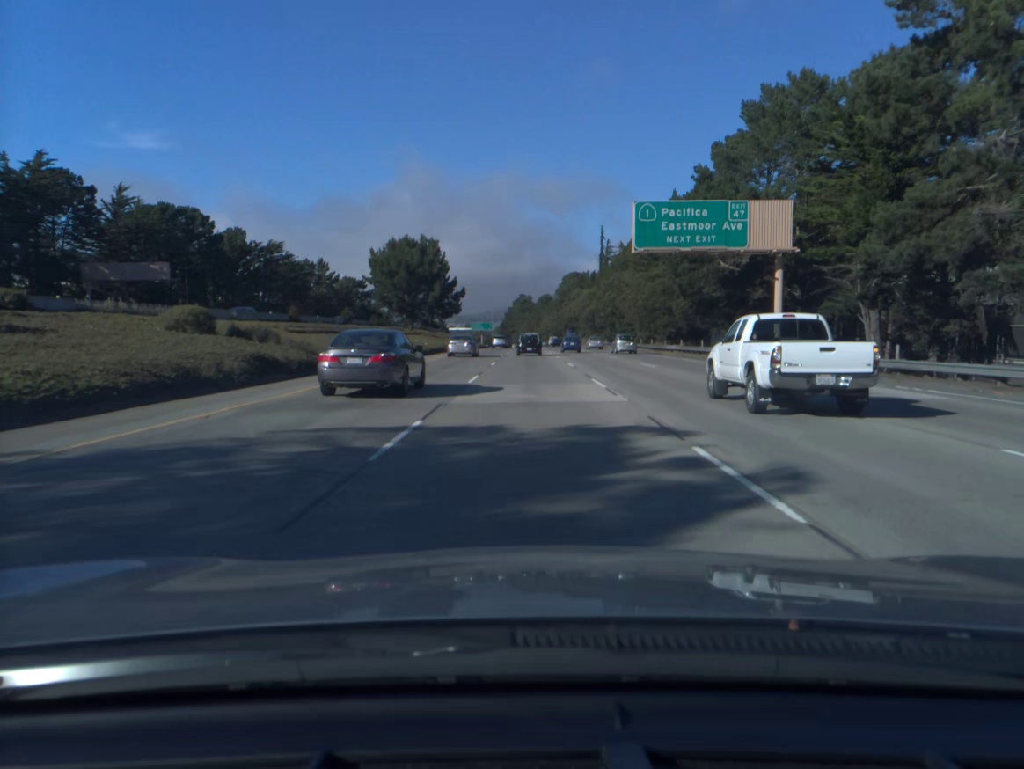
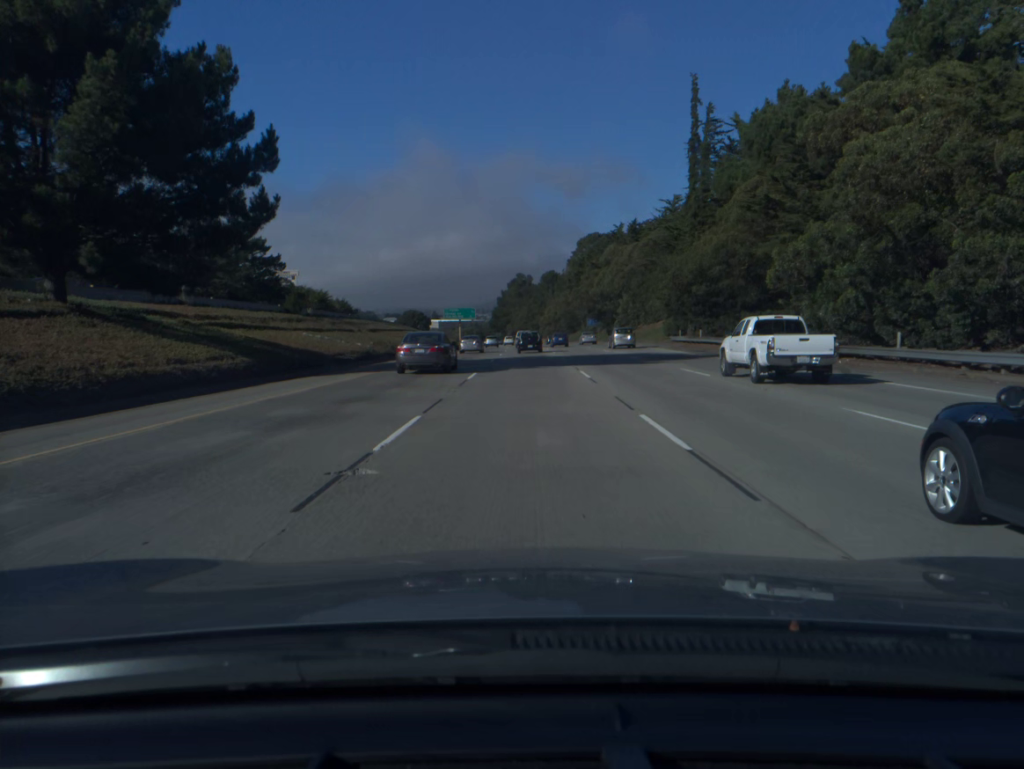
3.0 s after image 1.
(+0.1, +84.2) m; 0°
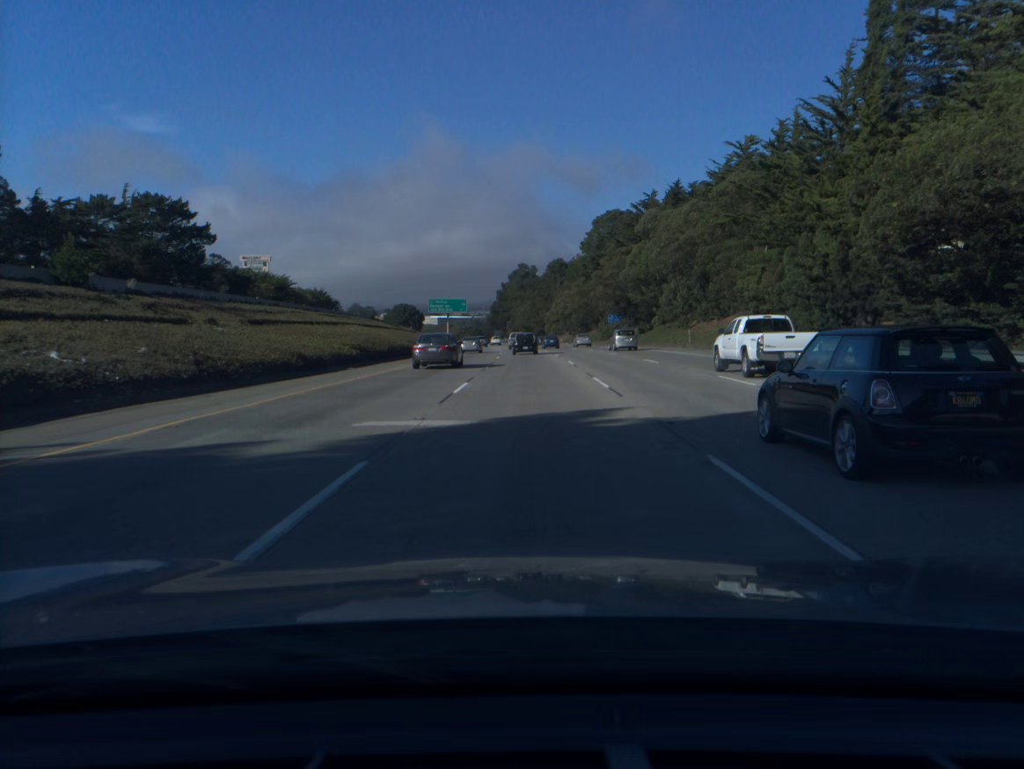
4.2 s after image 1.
(-0.1, +33.9) m; 0°
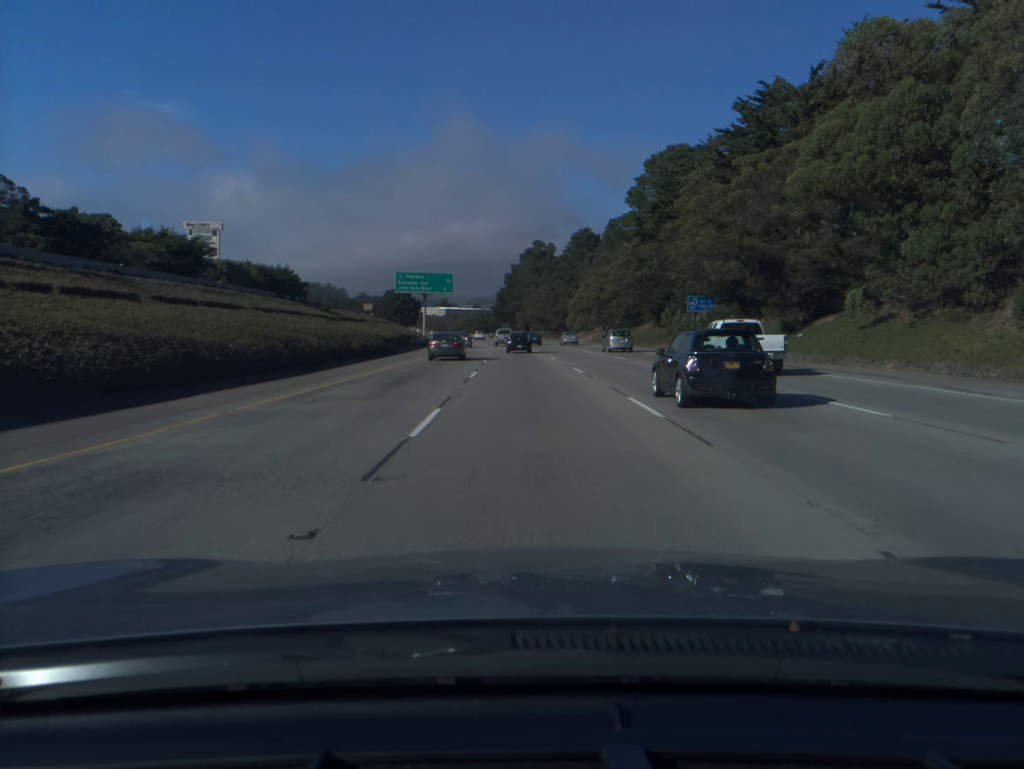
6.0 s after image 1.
(-0.3, +50.4) m; -1°
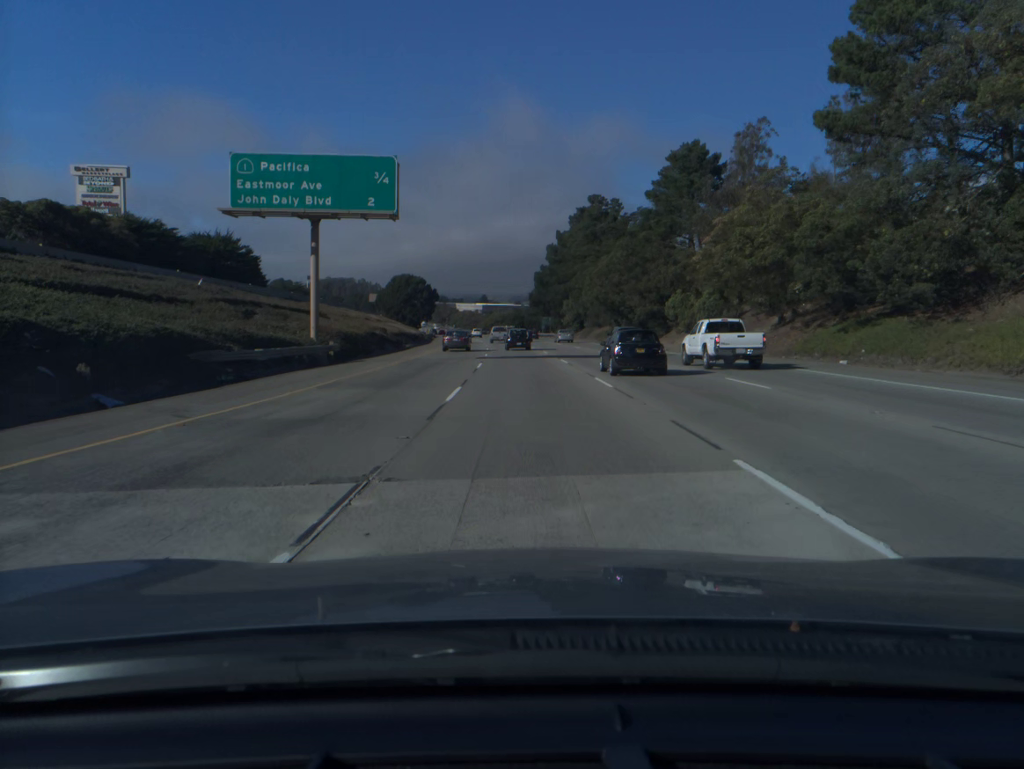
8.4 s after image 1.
(-1.6, +66.5) m; -3°
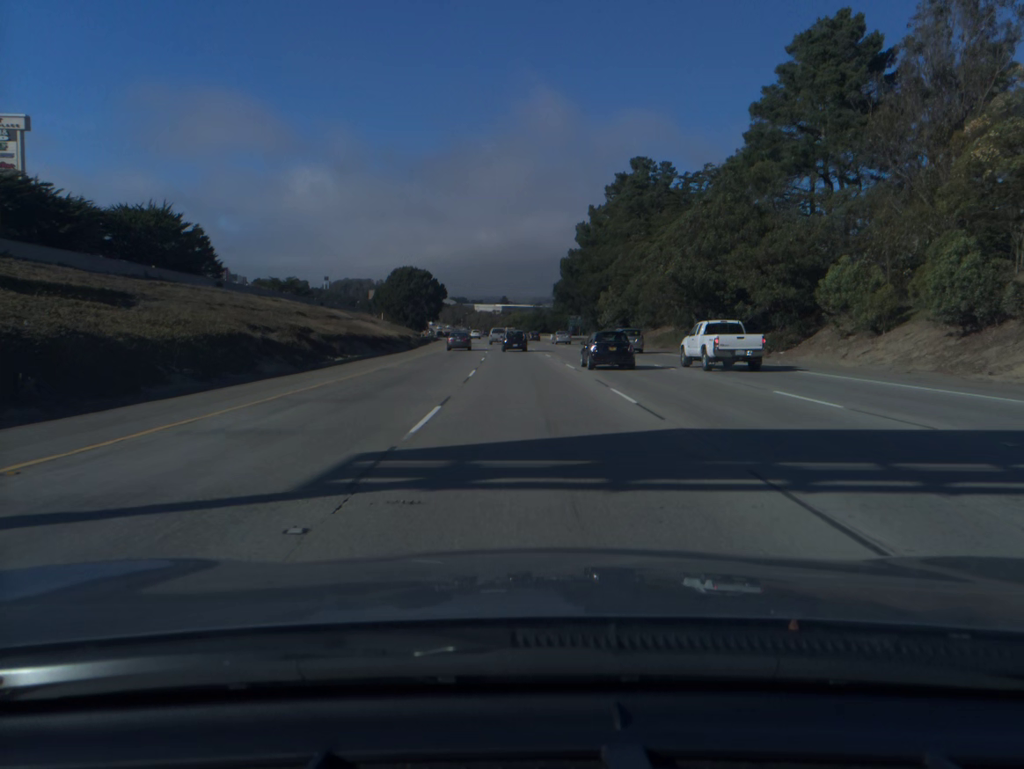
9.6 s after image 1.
(-0.4, +33.3) m; -2°
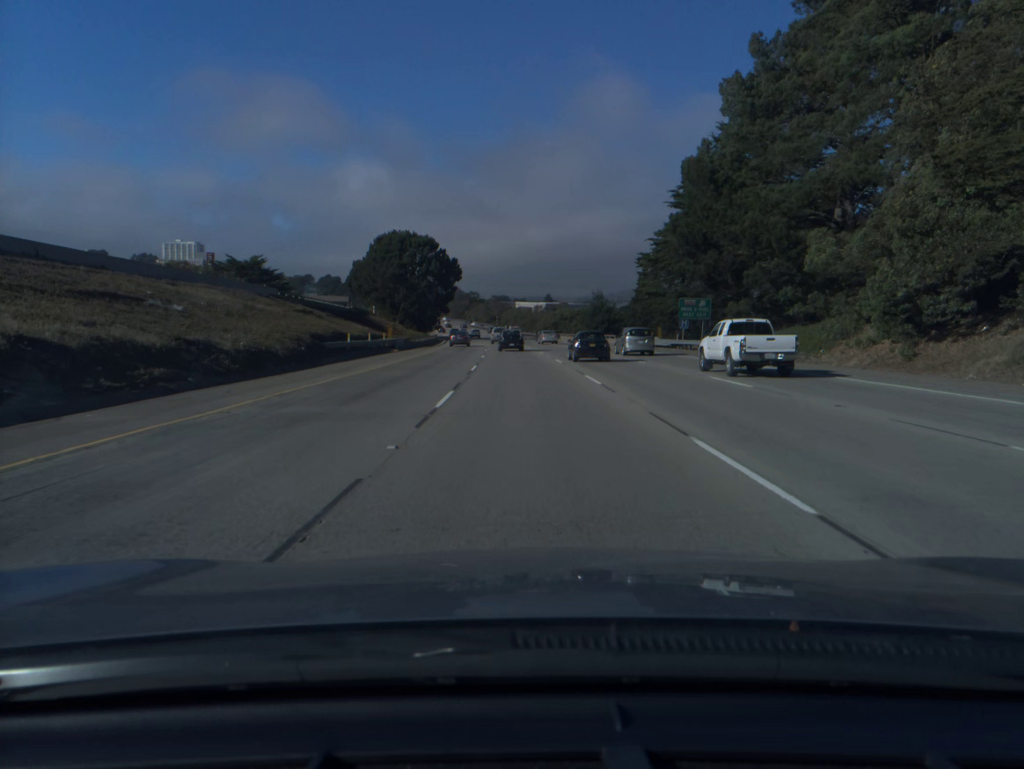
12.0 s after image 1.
(-1.9, +67.3) m; -3°
